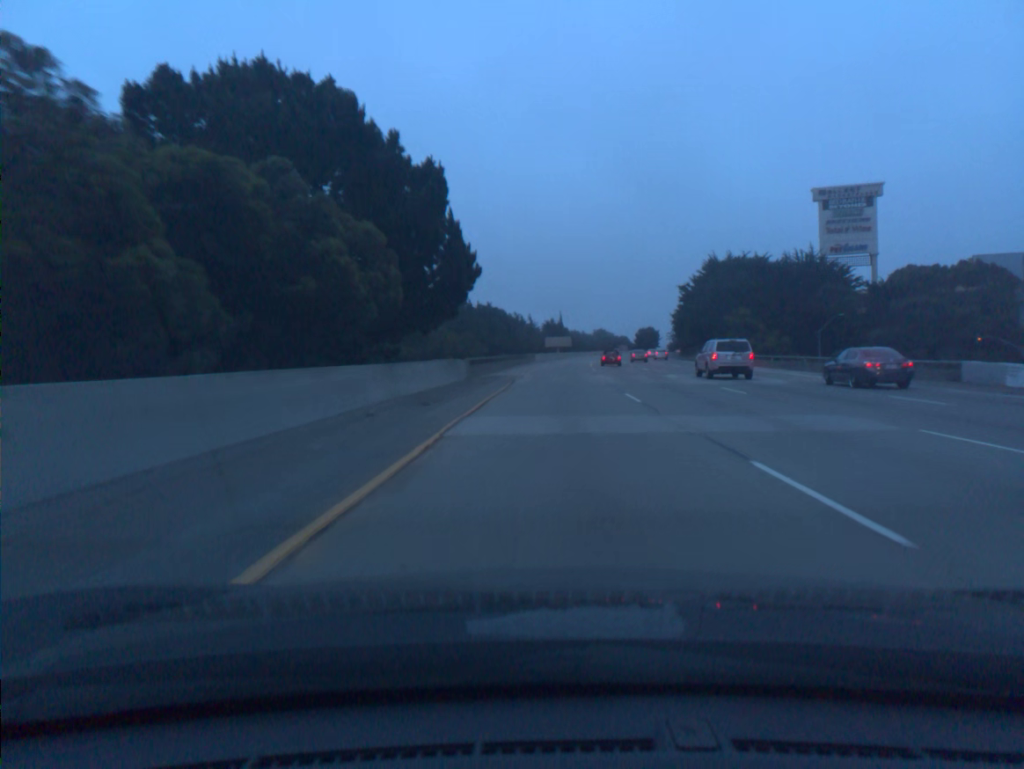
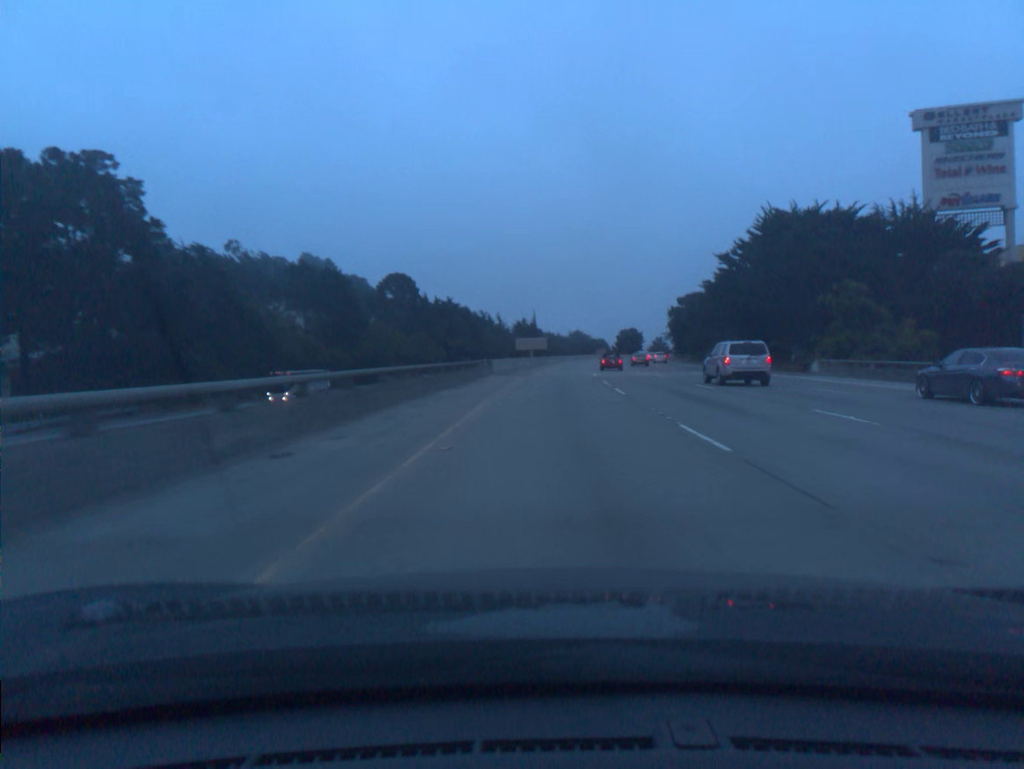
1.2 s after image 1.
(+0.7, +38.9) m; +2°
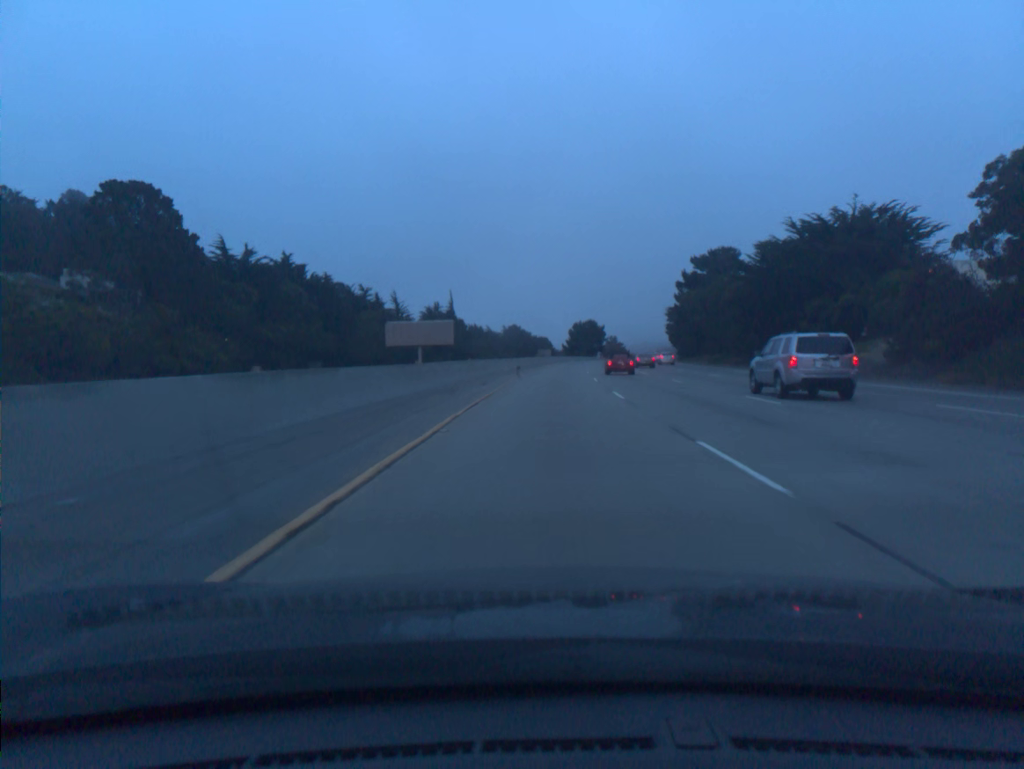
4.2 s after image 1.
(+4.4, +97.2) m; +5°
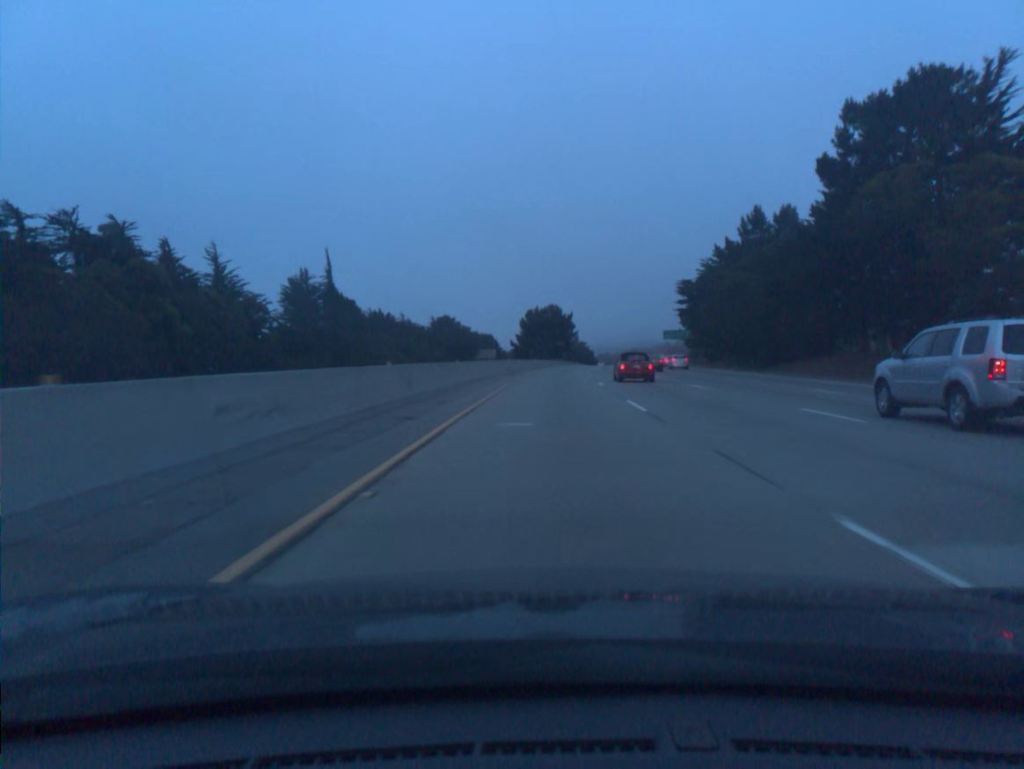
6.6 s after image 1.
(+2.3, +78.2) m; +4°
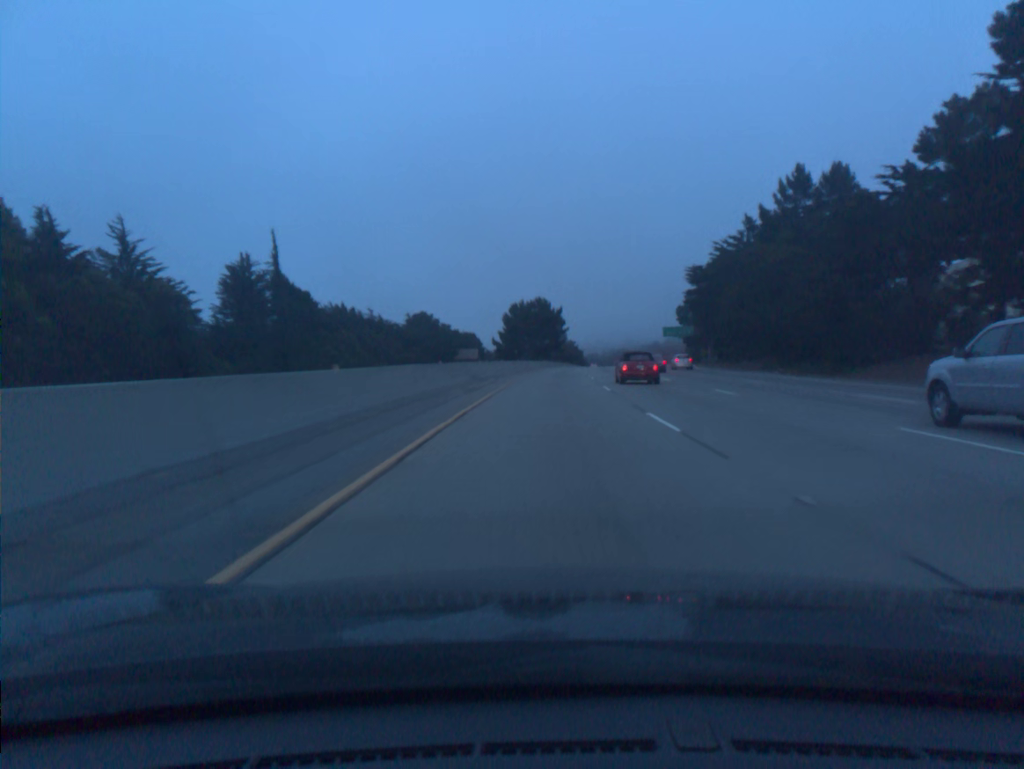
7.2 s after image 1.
(+0.2, +19.6) m; +1°
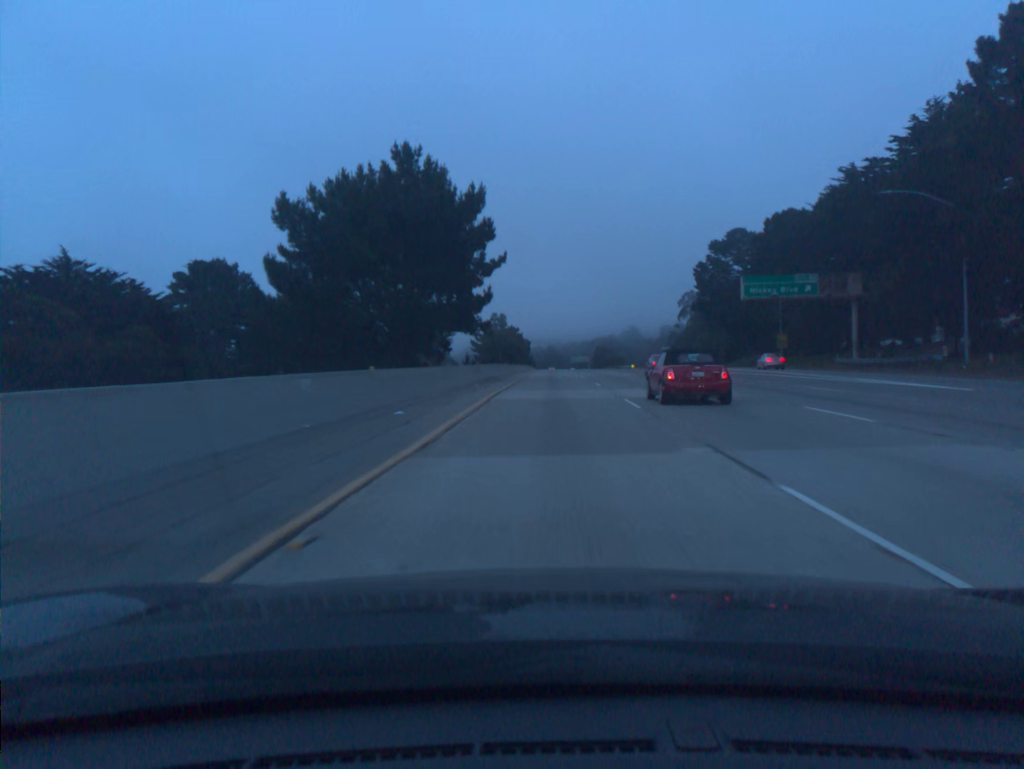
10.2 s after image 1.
(+3.9, +98.2) m; +4°
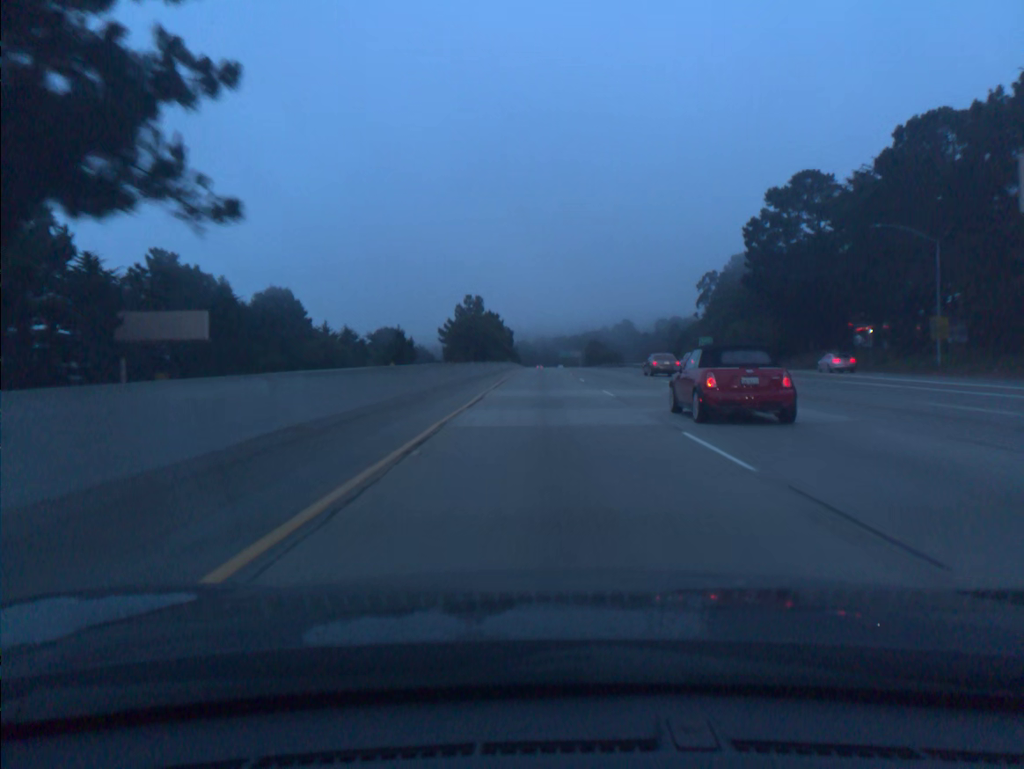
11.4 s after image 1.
(+0.4, +39.4) m; +1°
